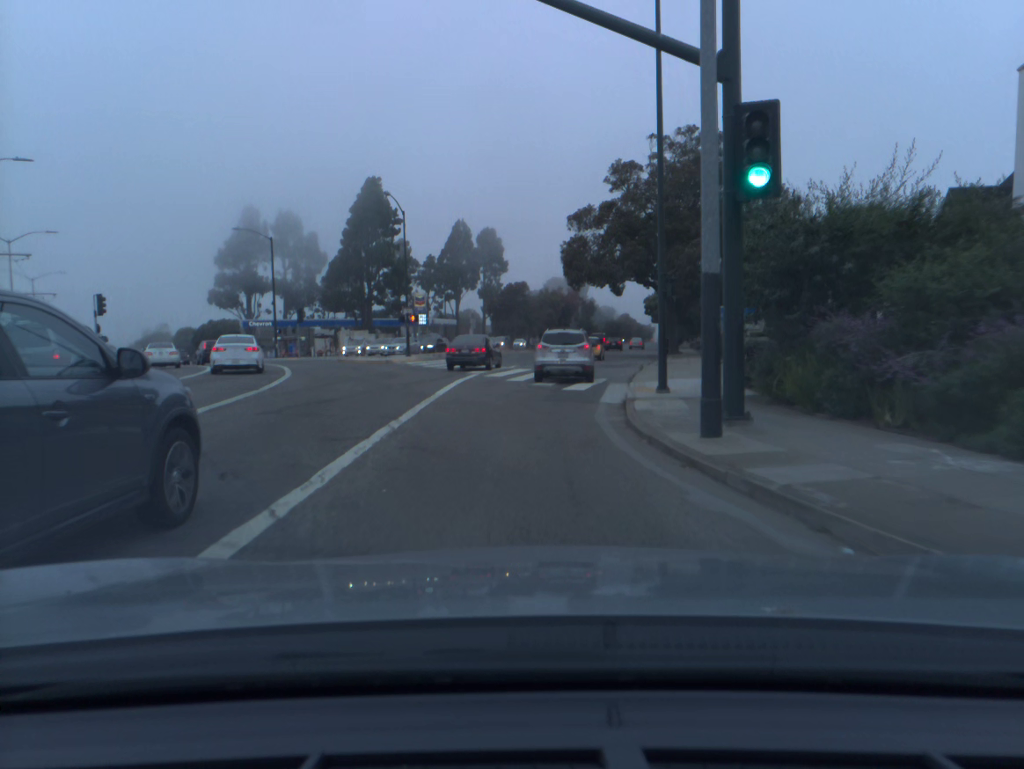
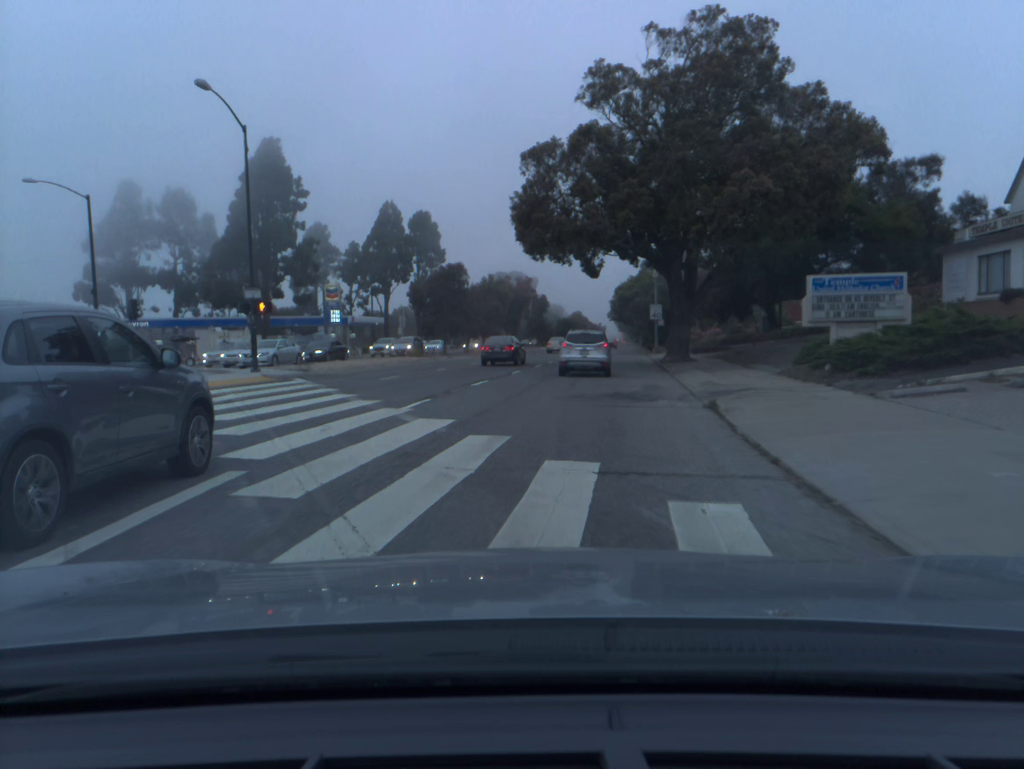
(+0.5, +20.1) m; +4°
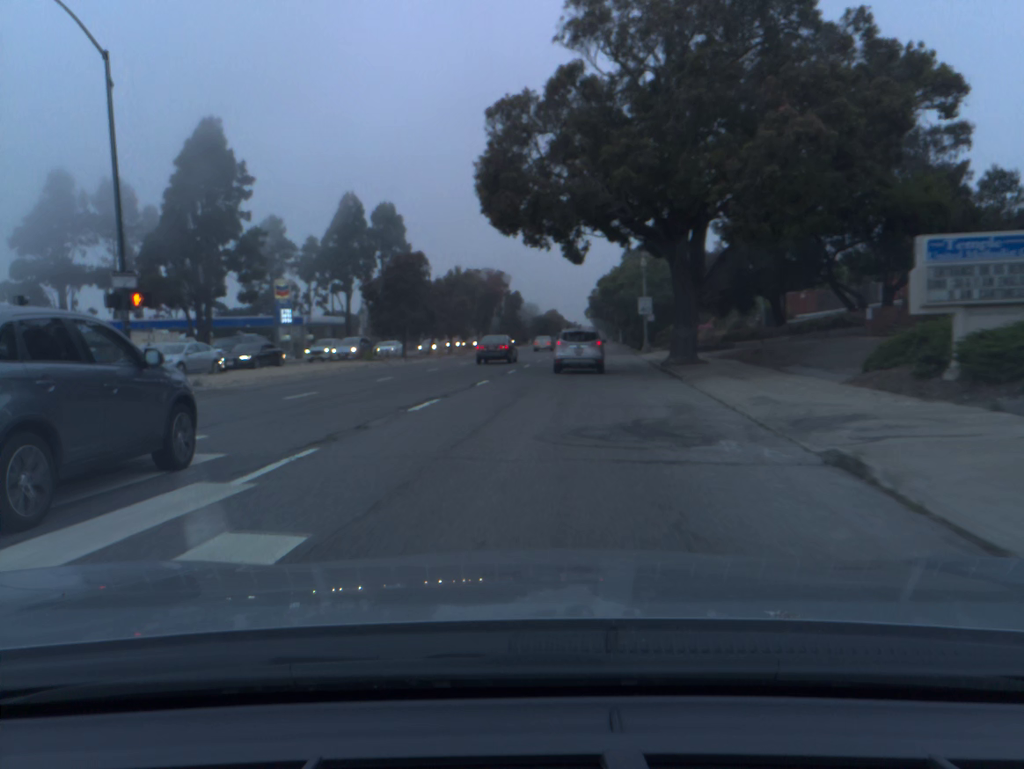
(+0.2, +7.5) m; +3°
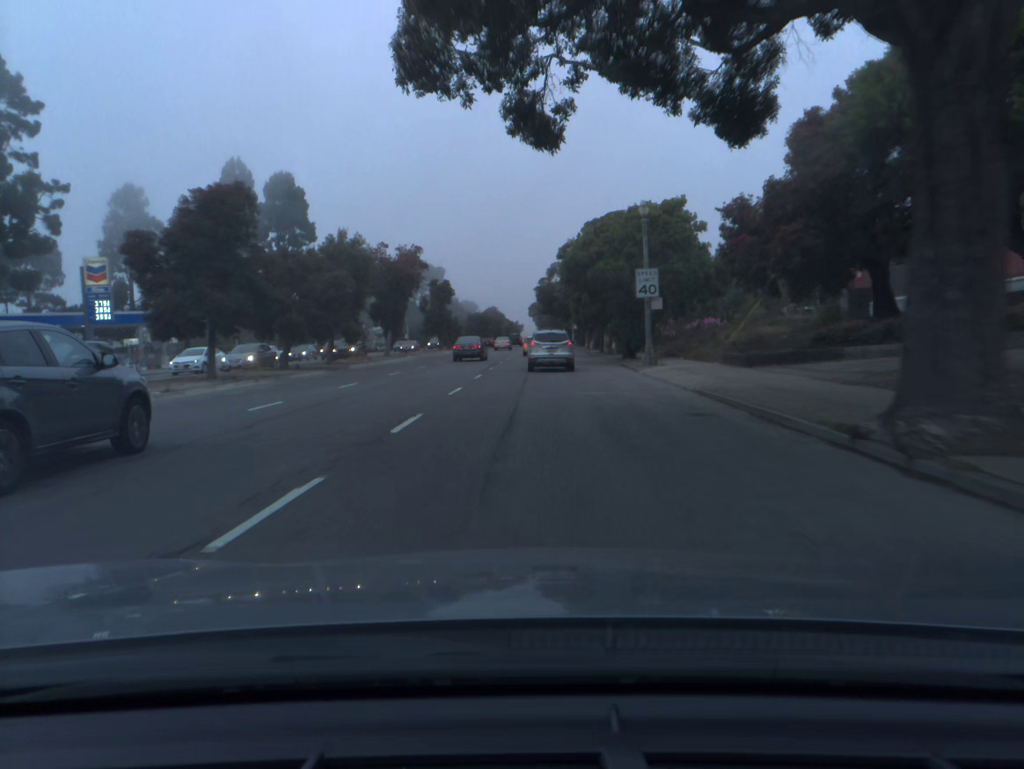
(+0.8, +24.1) m; +4°
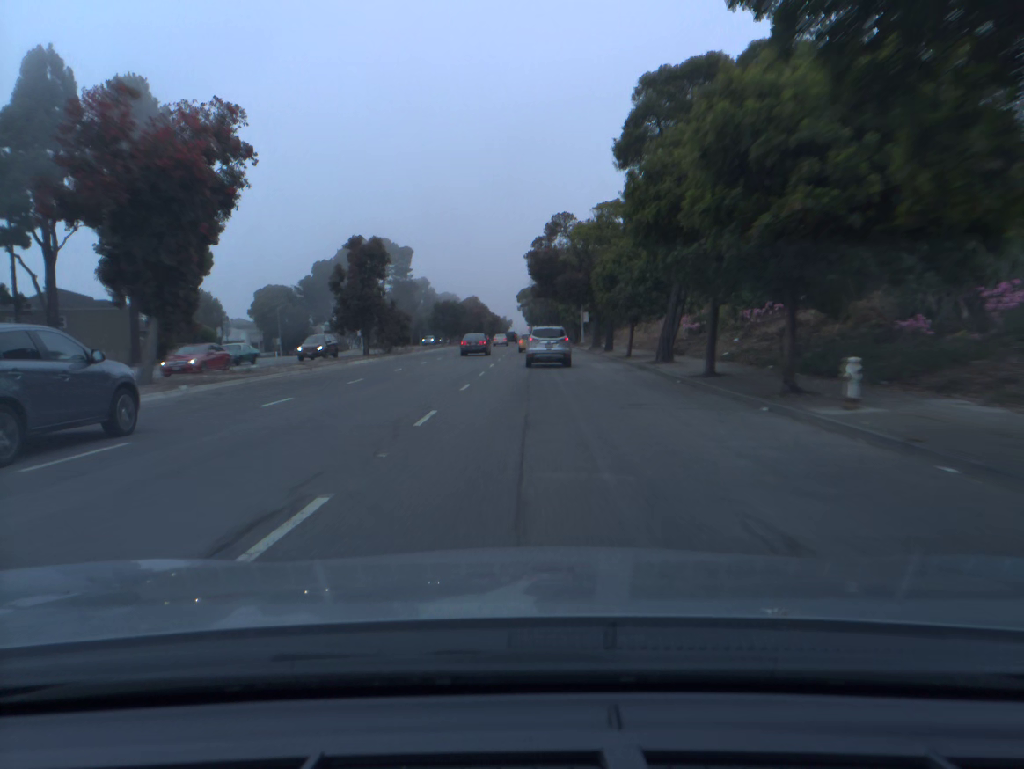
(+0.3, +36.5) m; +1°
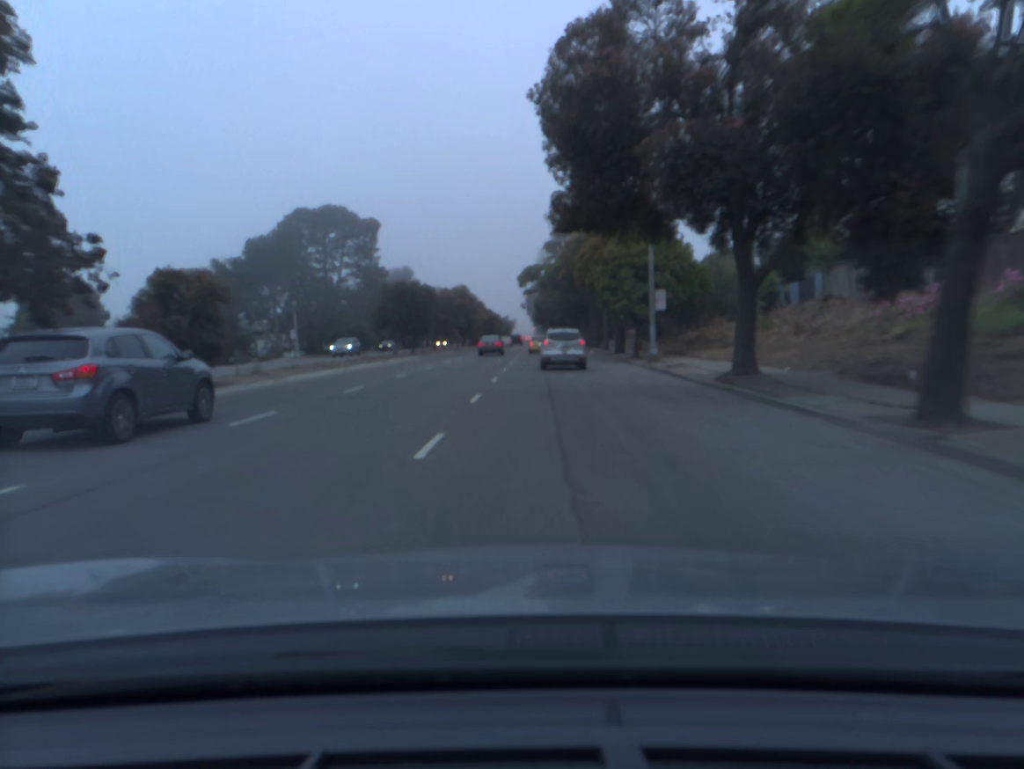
(+0.1, +39.3) m; 0°
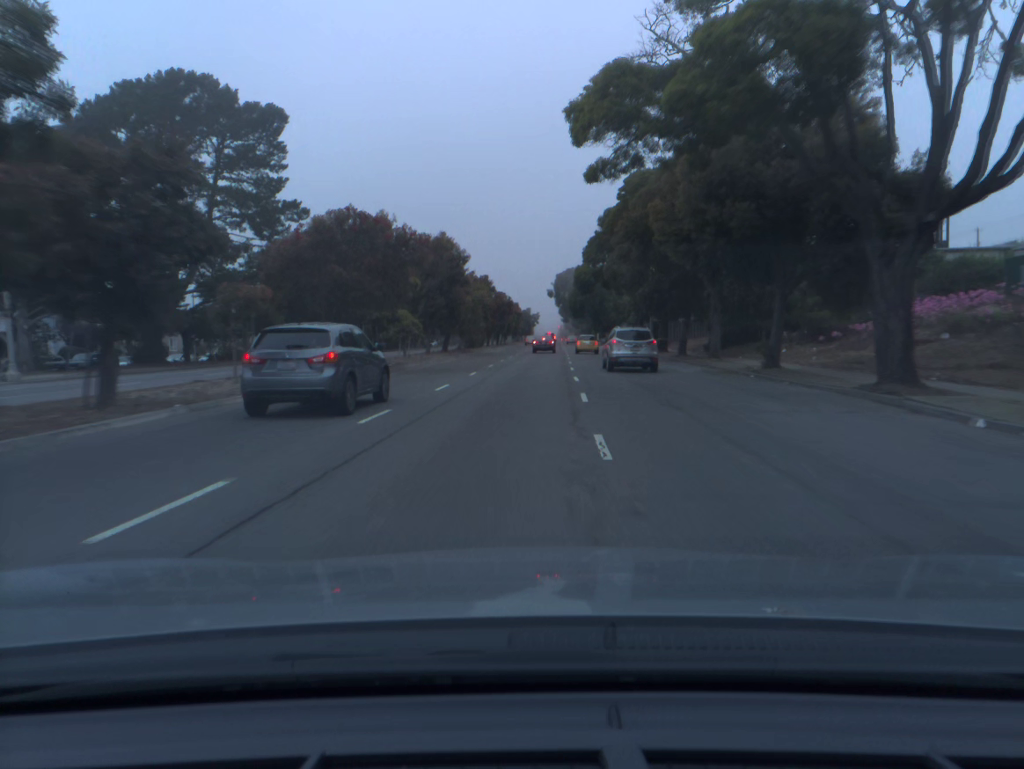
(-0.9, +52.0) m; -2°
